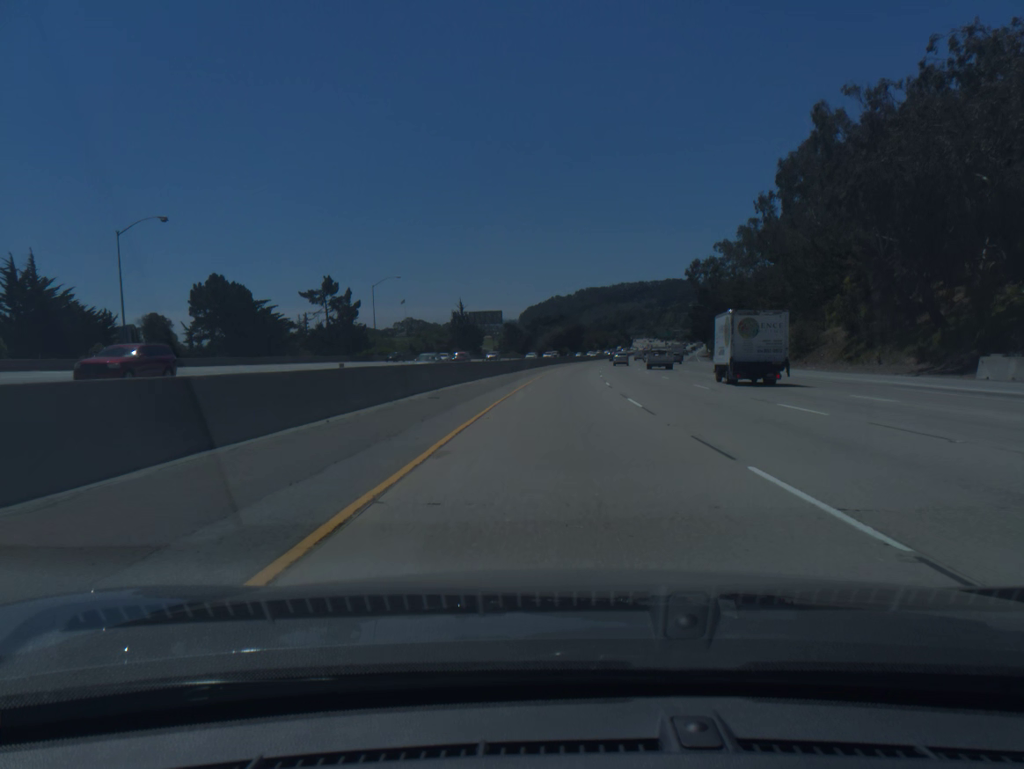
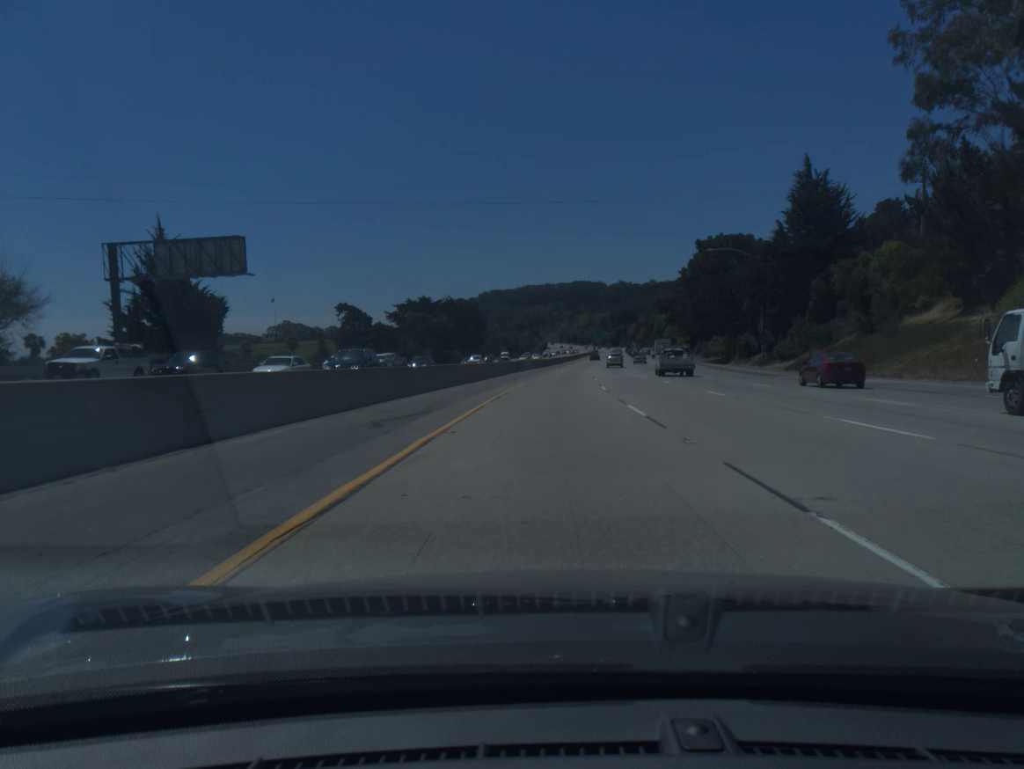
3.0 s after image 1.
(+6.7, +104.7) m; +7°
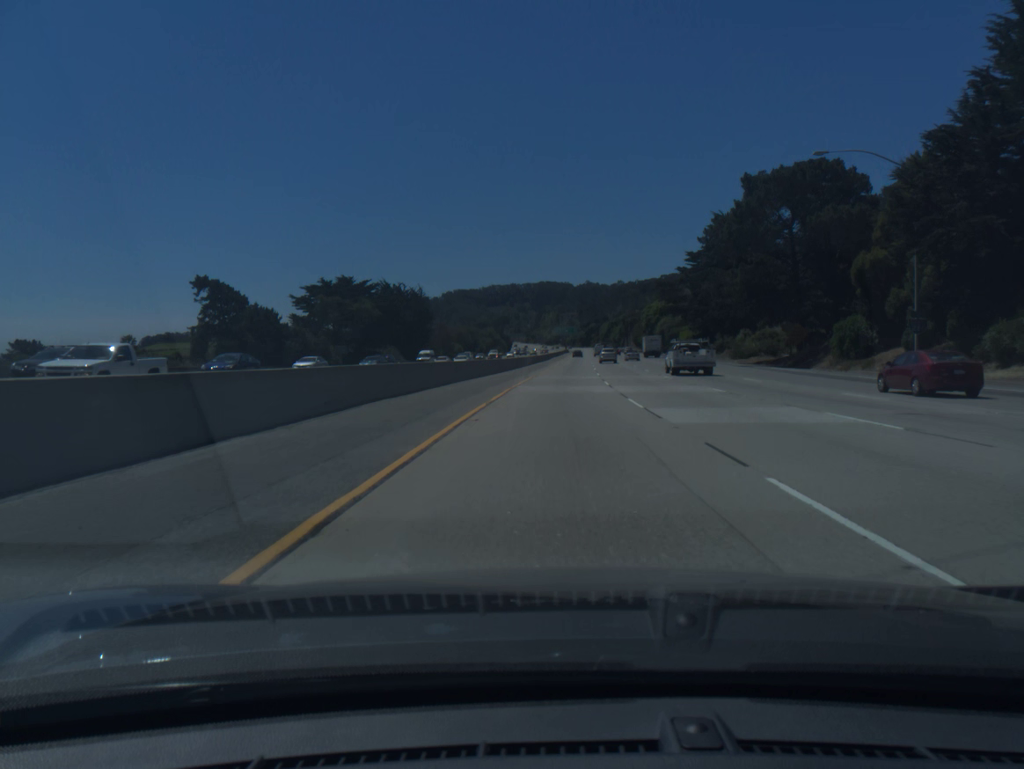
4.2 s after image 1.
(+0.8, +42.0) m; +2°
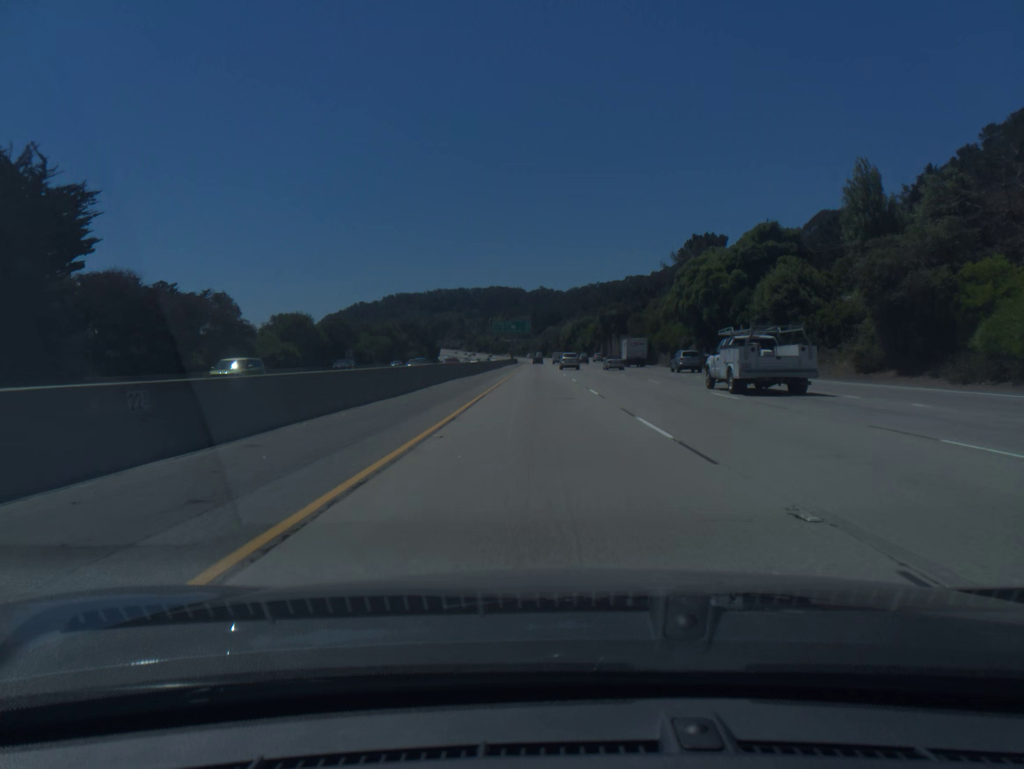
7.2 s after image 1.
(+4.8, +104.7) m; +4°
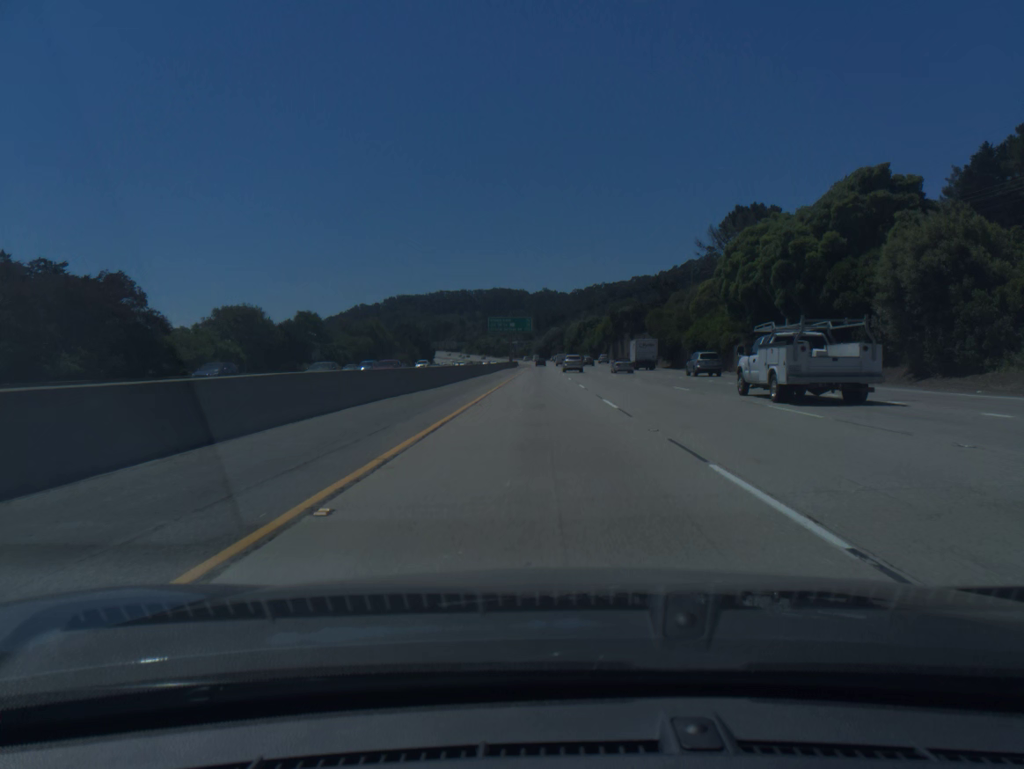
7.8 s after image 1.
(0.0, +20.9) m; 0°
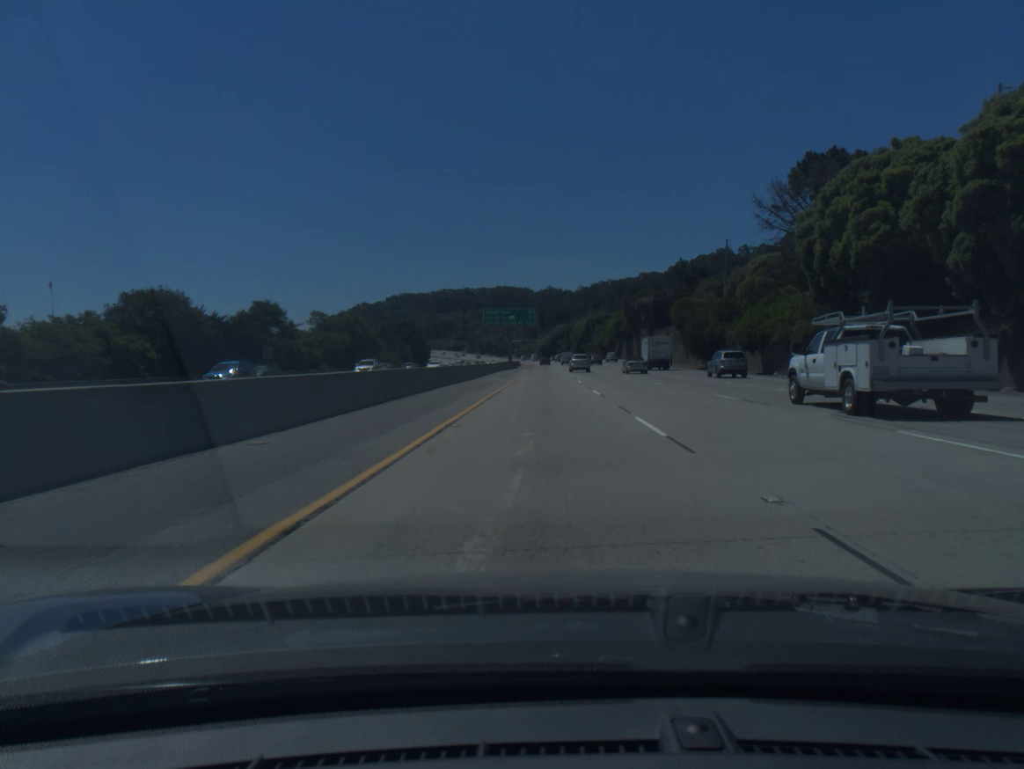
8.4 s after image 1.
(-0.1, +20.8) m; 0°
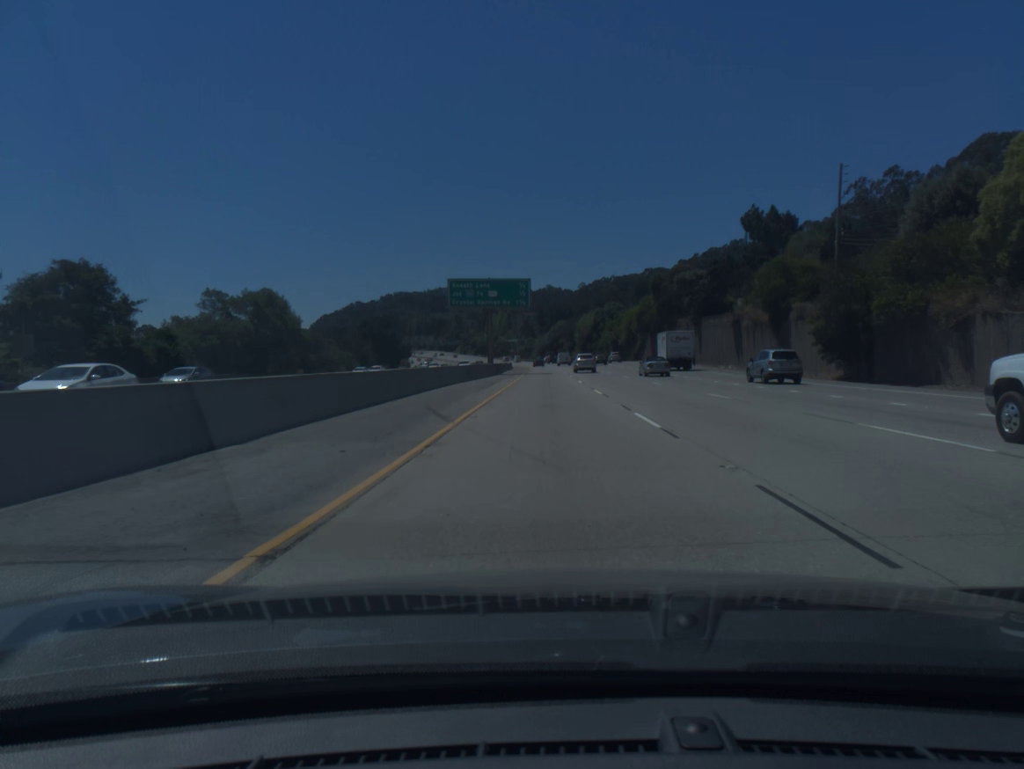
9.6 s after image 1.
(0.0, +41.6) m; 0°
